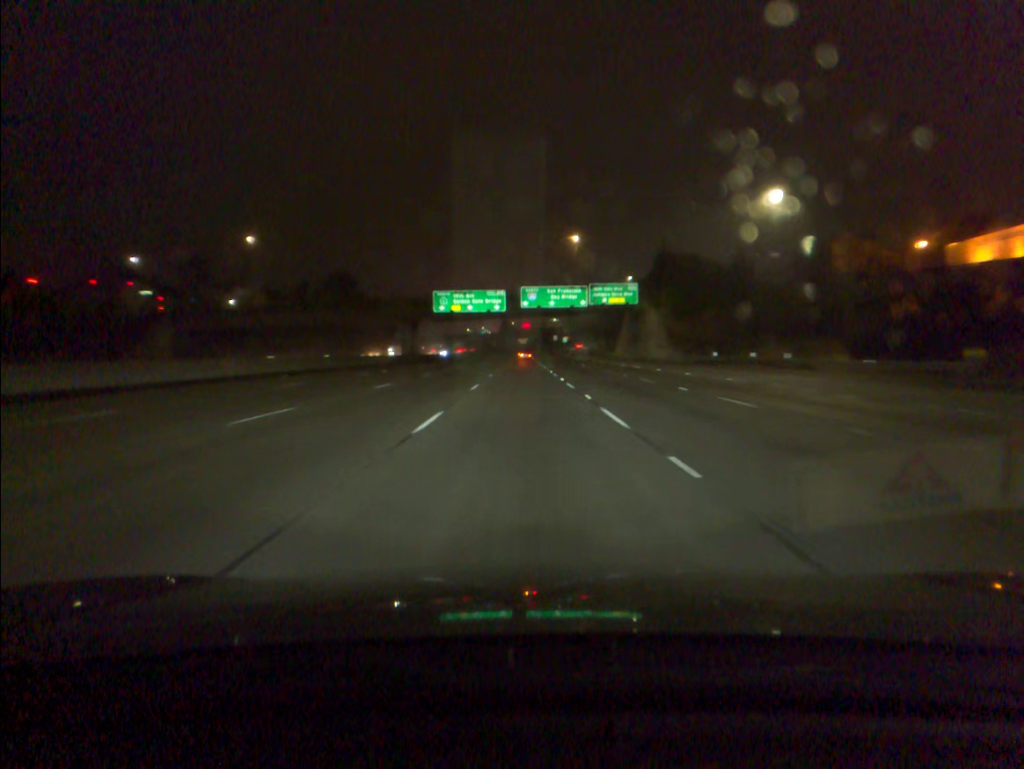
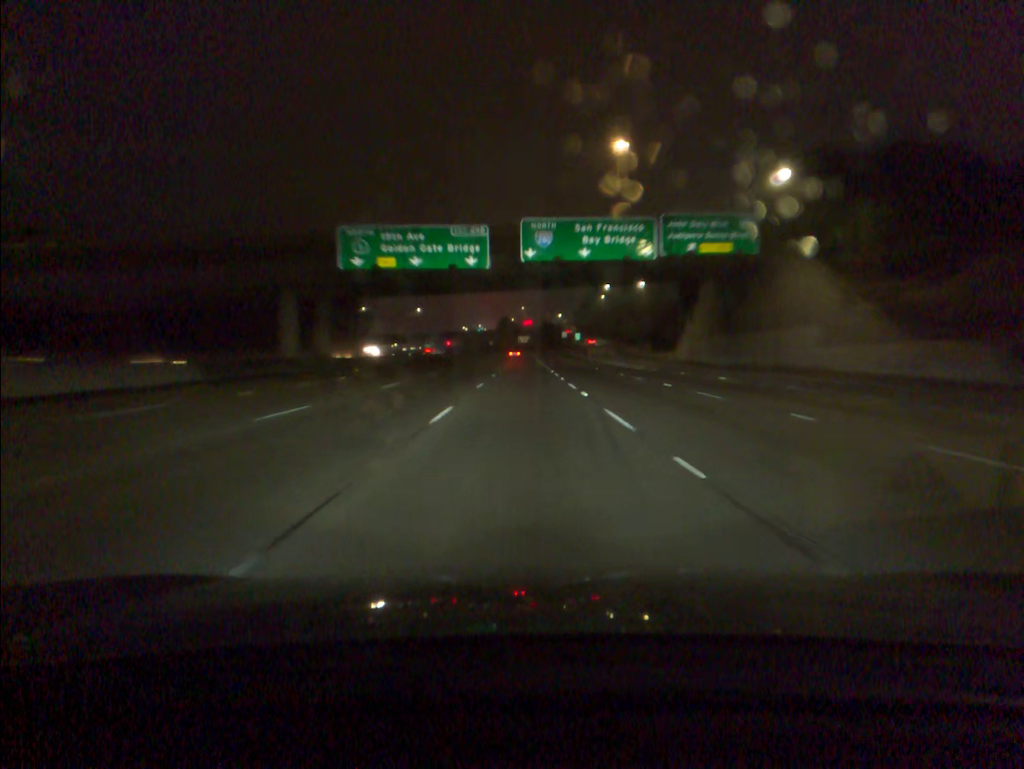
(0.0, +55.6) m; 0°
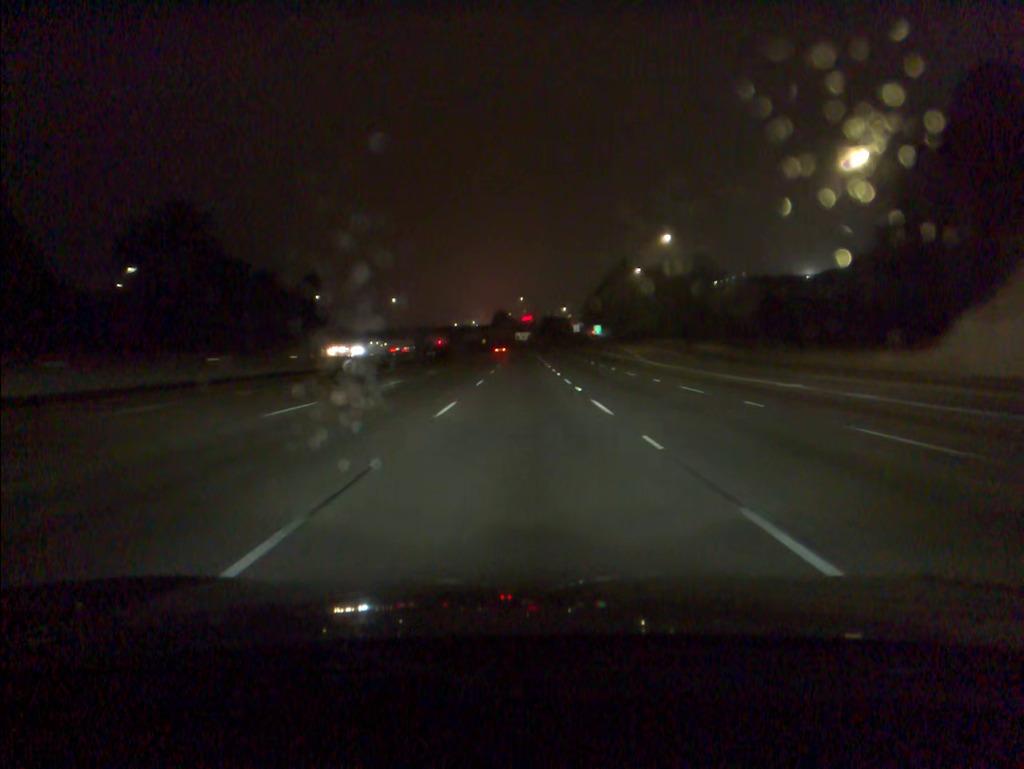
(+0.1, +55.7) m; 0°
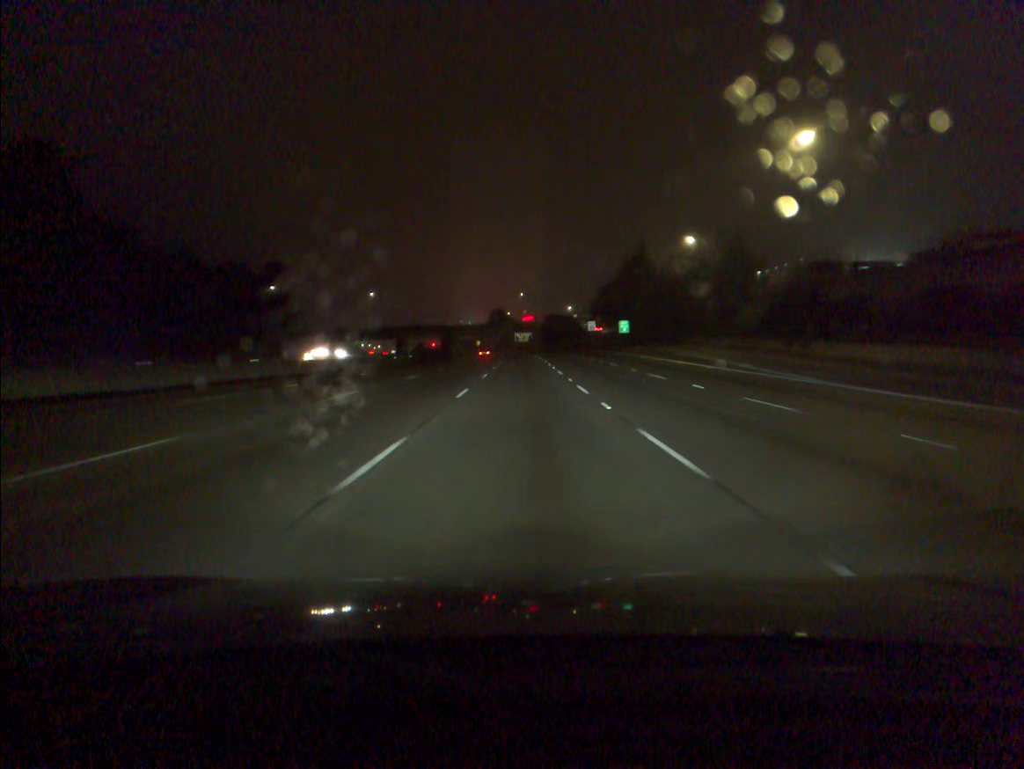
(0.0, +37.2) m; 0°
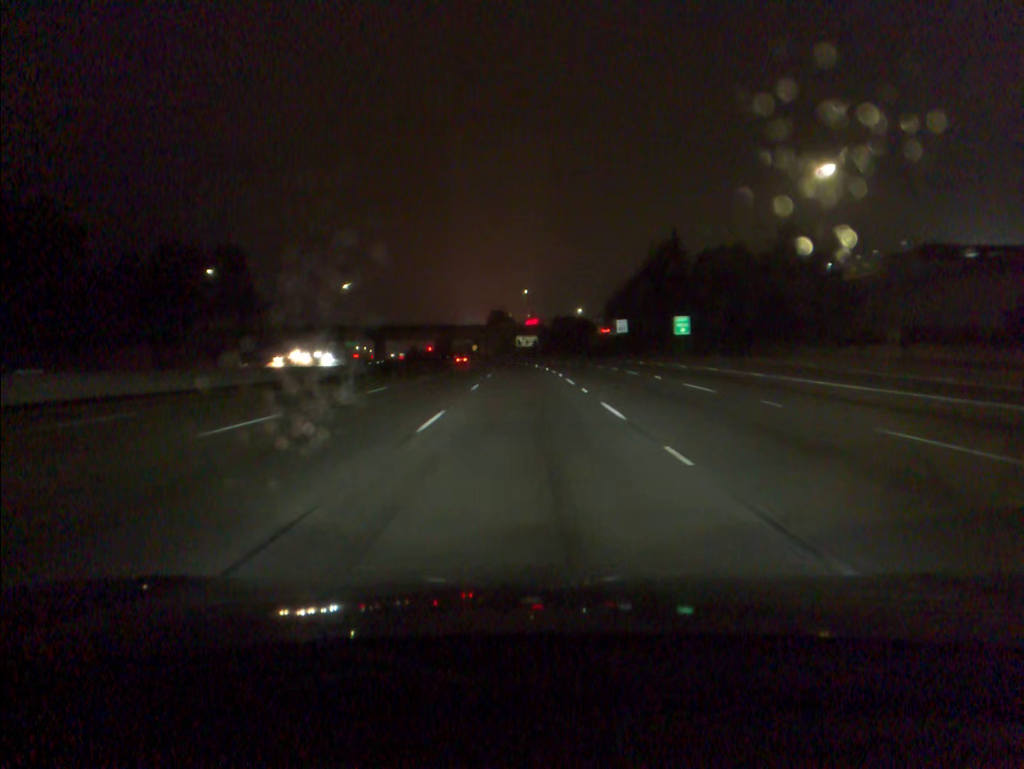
(-0.1, +37.2) m; 0°
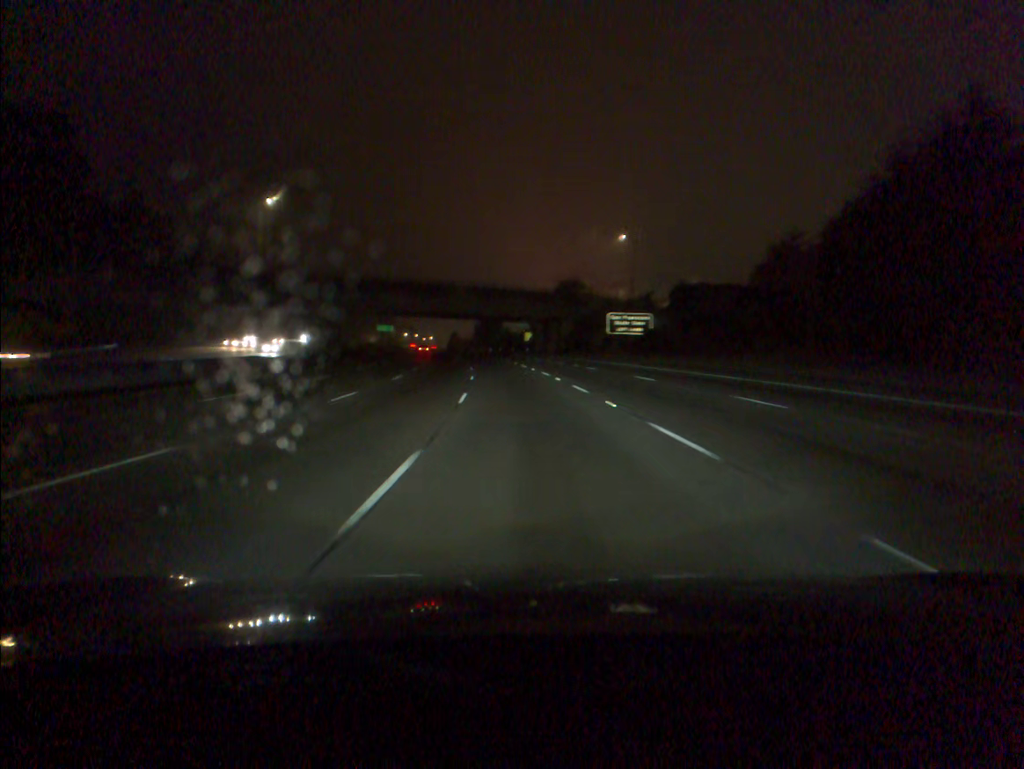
(-2.6, +92.4) m; -5°
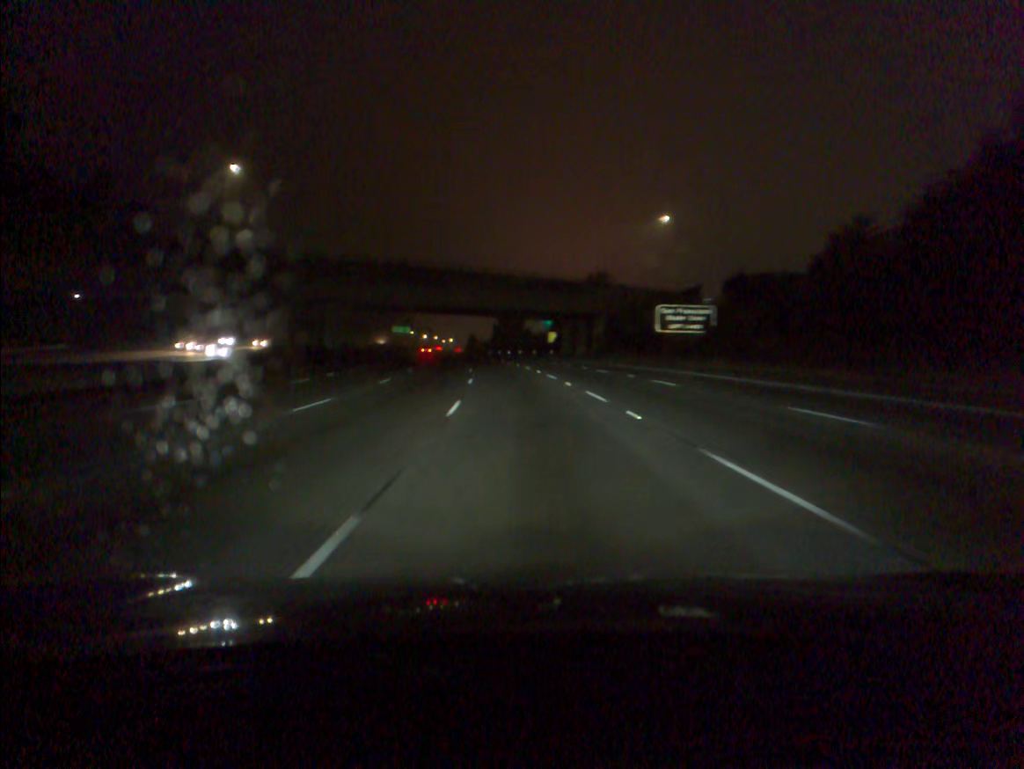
(-0.3, +18.5) m; -2°
